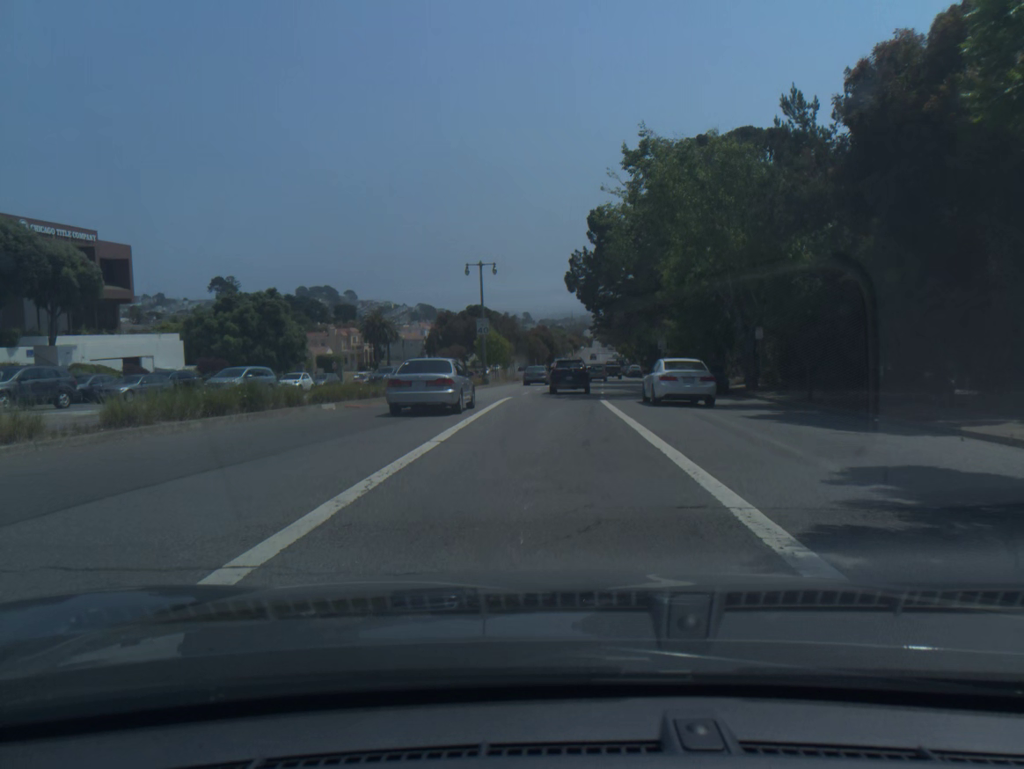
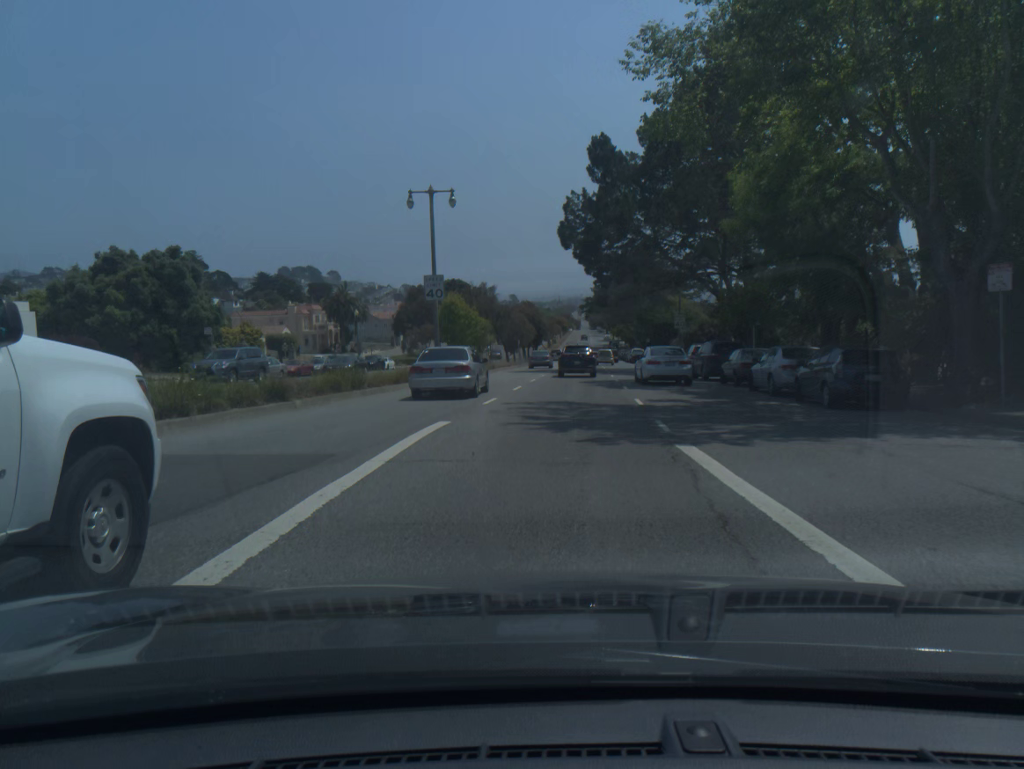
(+0.1, +18.6) m; +1°
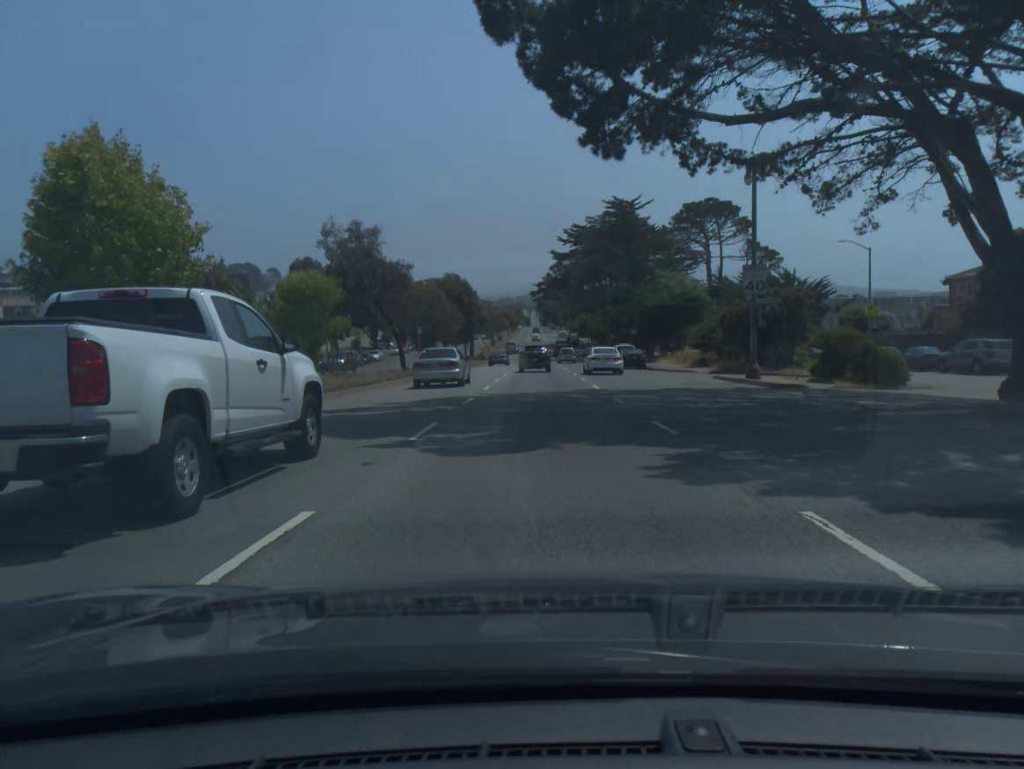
(+1.3, +37.2) m; +4°
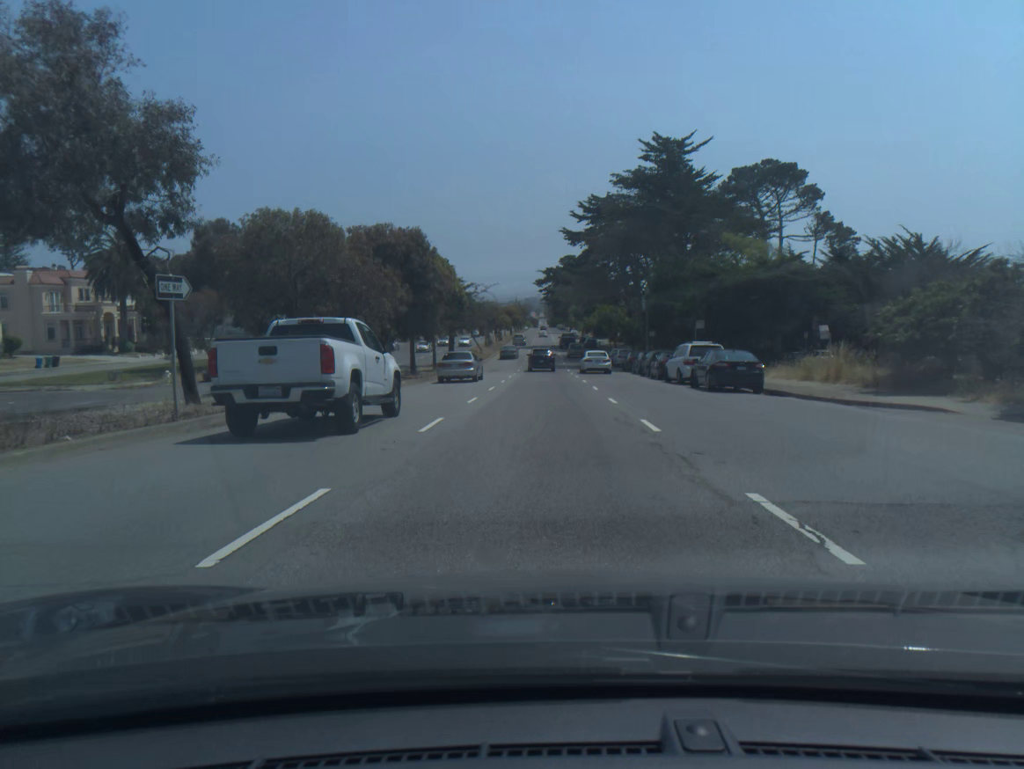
(-0.1, +28.0) m; -1°
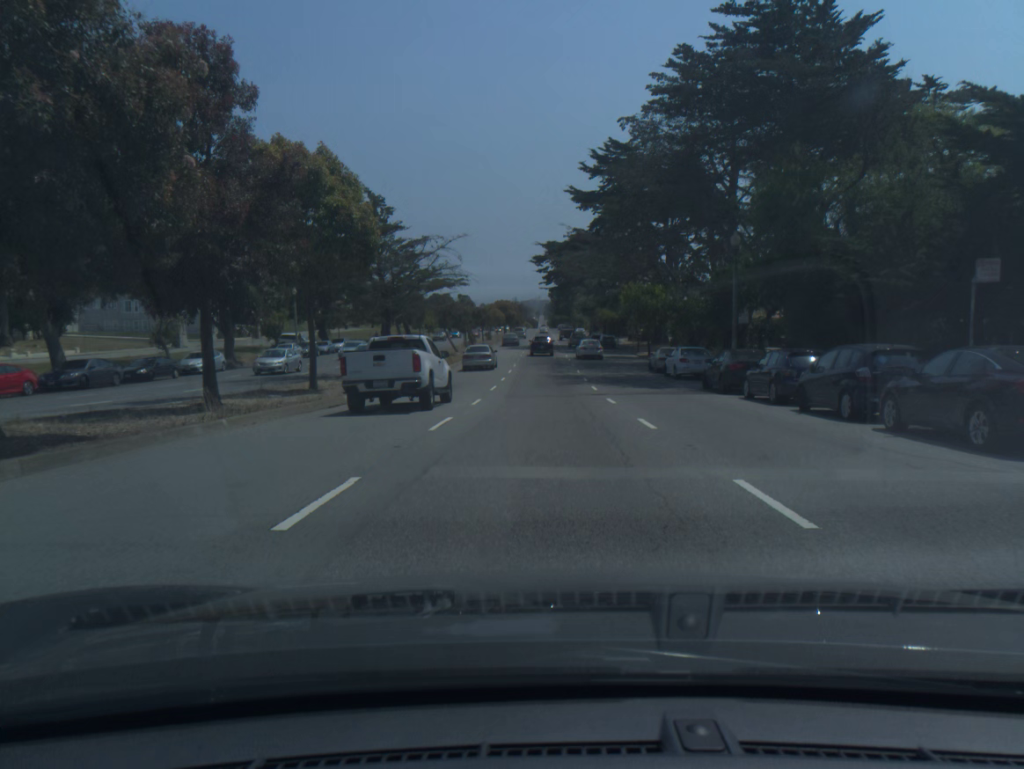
(0.0, +29.0) m; 0°
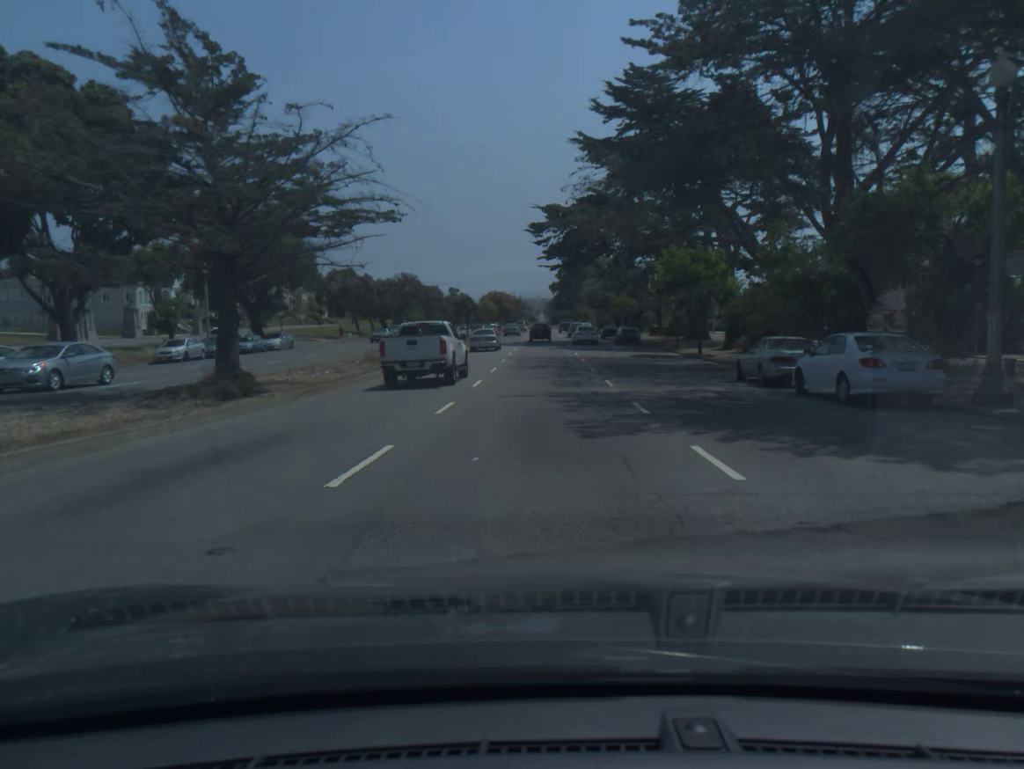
(+0.1, +20.1) m; 0°
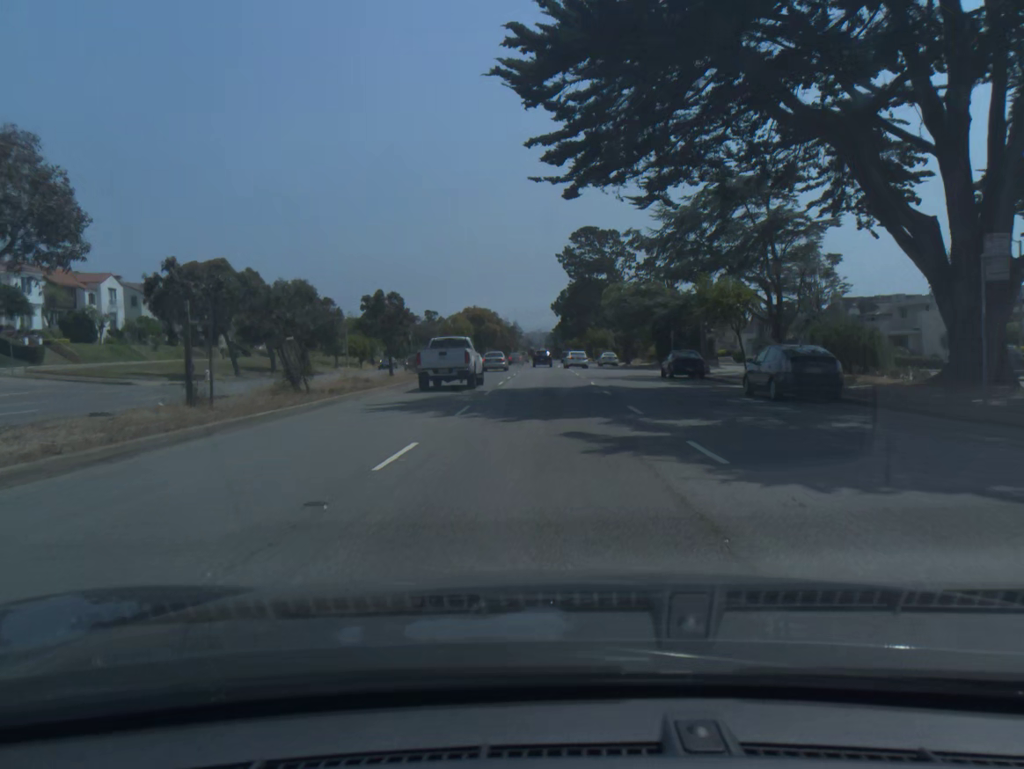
(-0.2, +41.6) m; 0°
